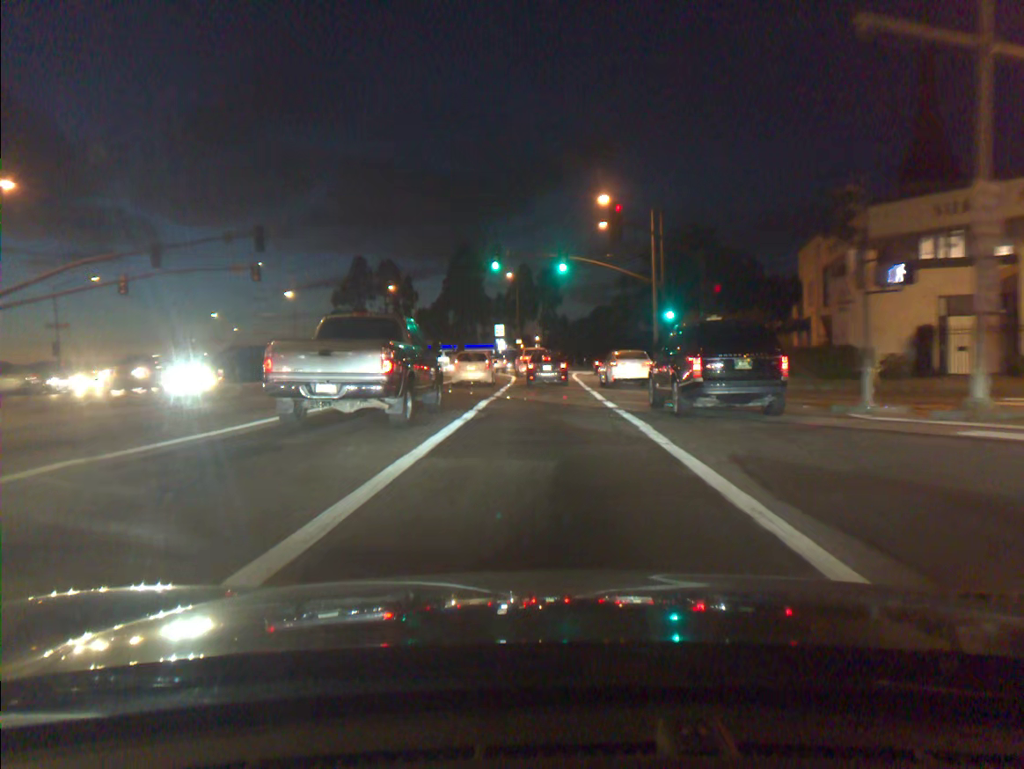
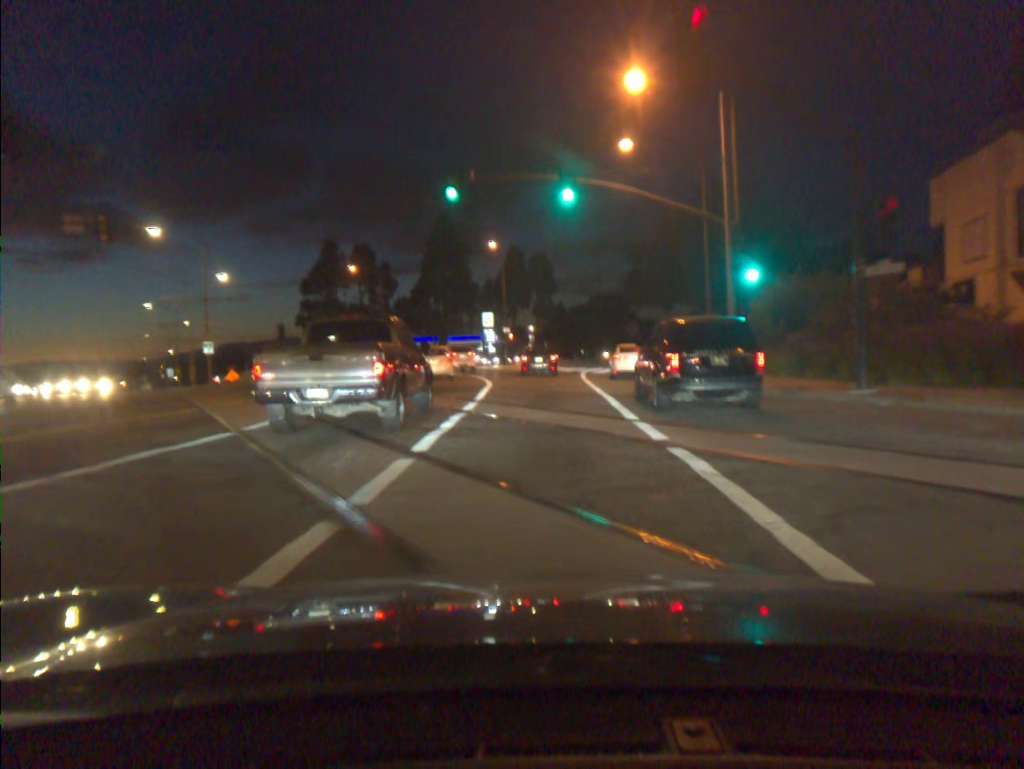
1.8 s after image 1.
(+0.1, +18.0) m; +1°
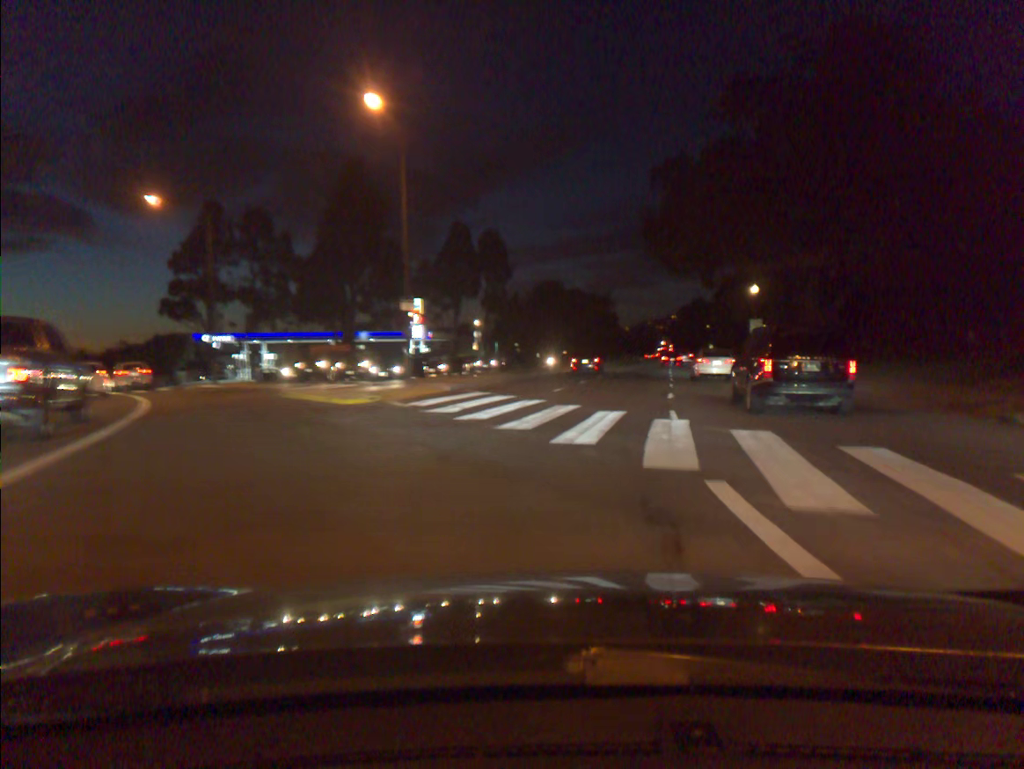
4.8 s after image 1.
(+0.1, +36.0) m; +3°
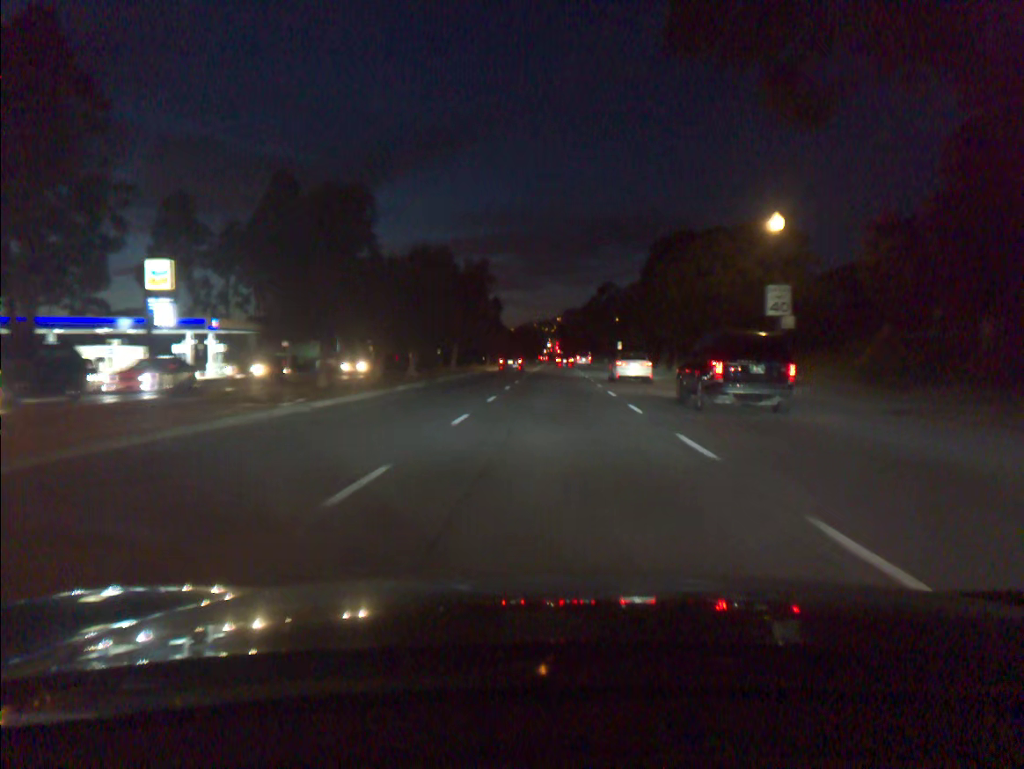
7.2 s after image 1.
(+3.5, +33.6) m; +8°
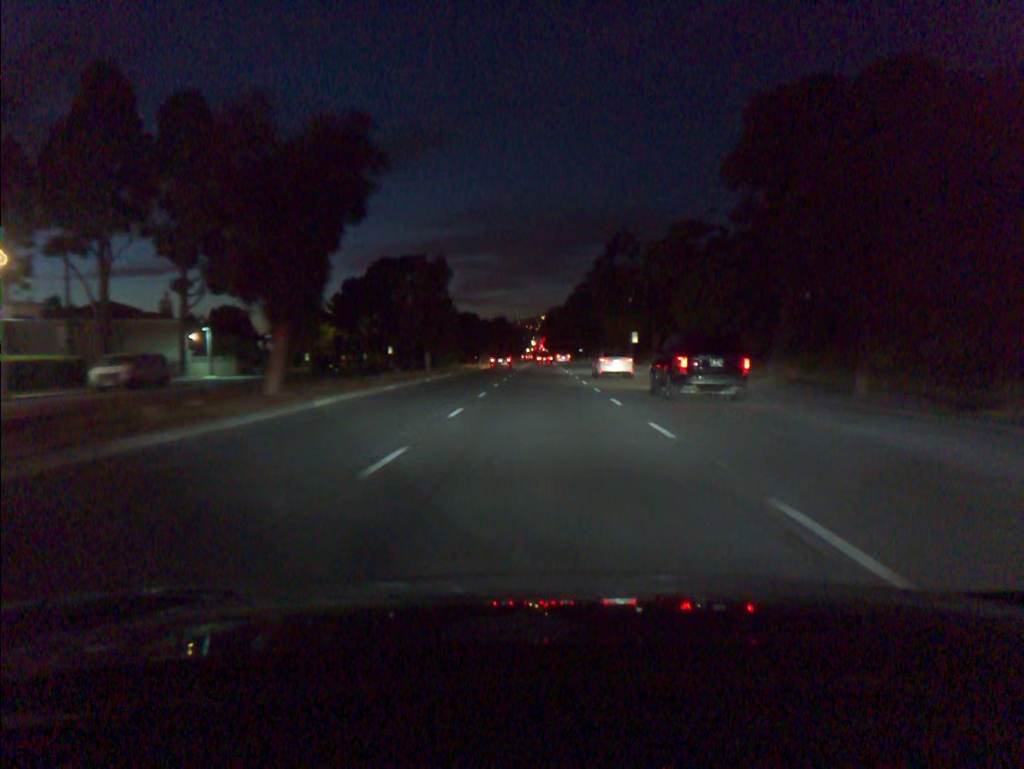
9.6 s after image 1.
(+0.6, +35.1) m; +1°
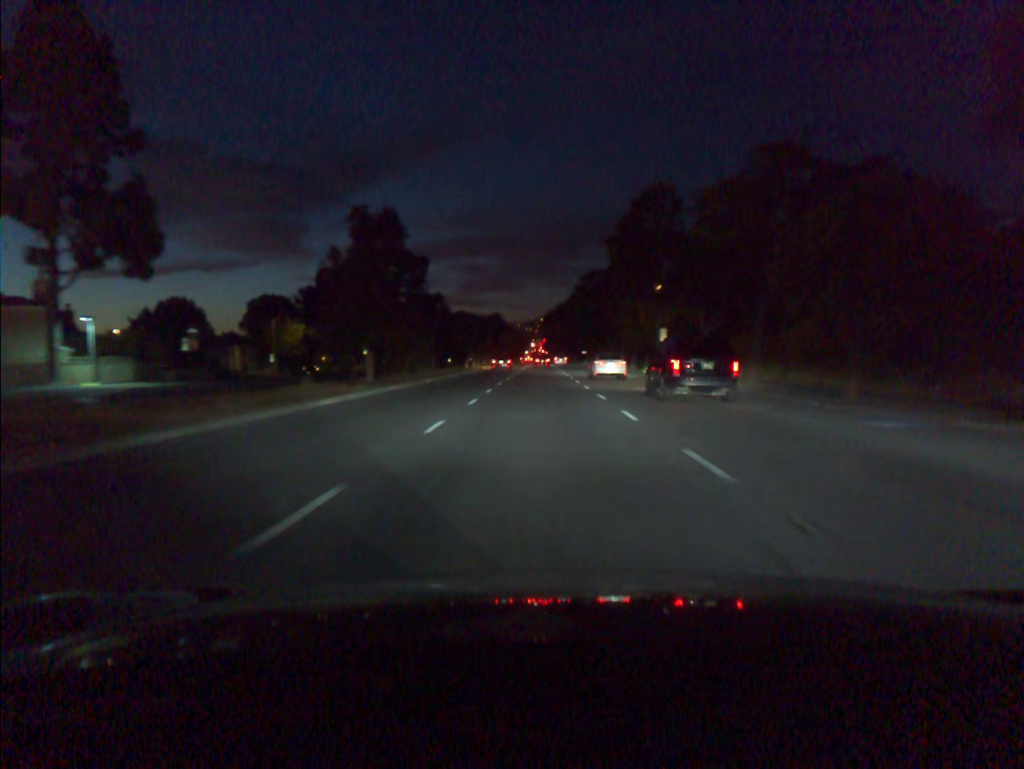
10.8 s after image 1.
(0.0, +17.8) m; 0°
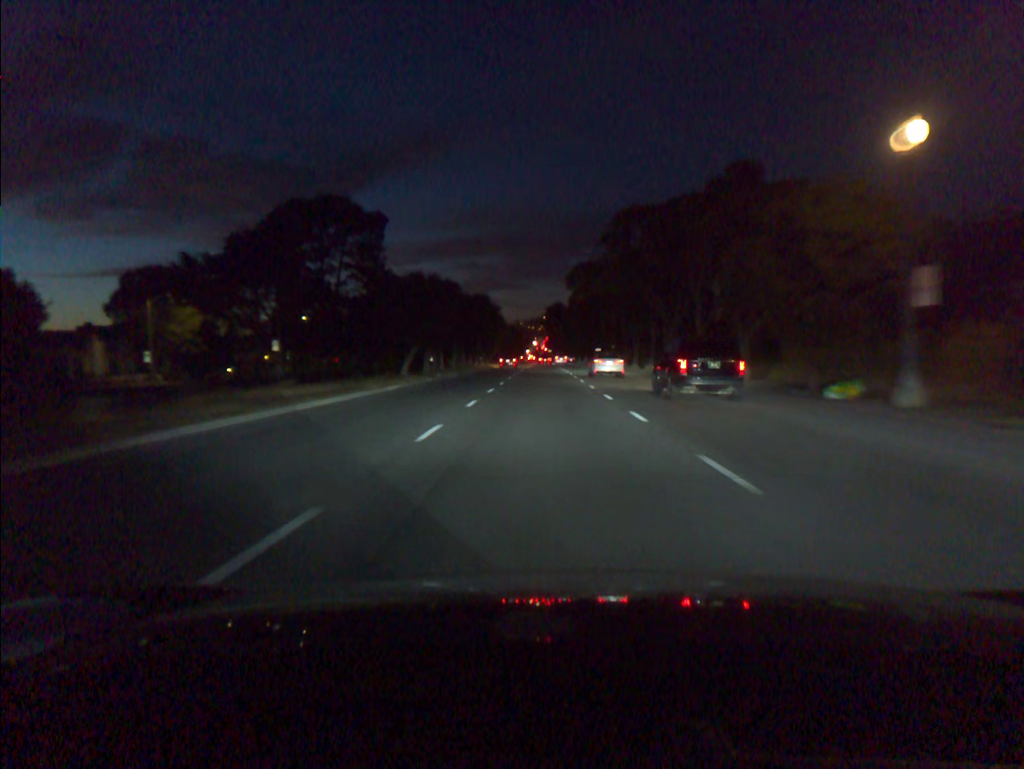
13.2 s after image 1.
(-0.1, +37.6) m; 0°
